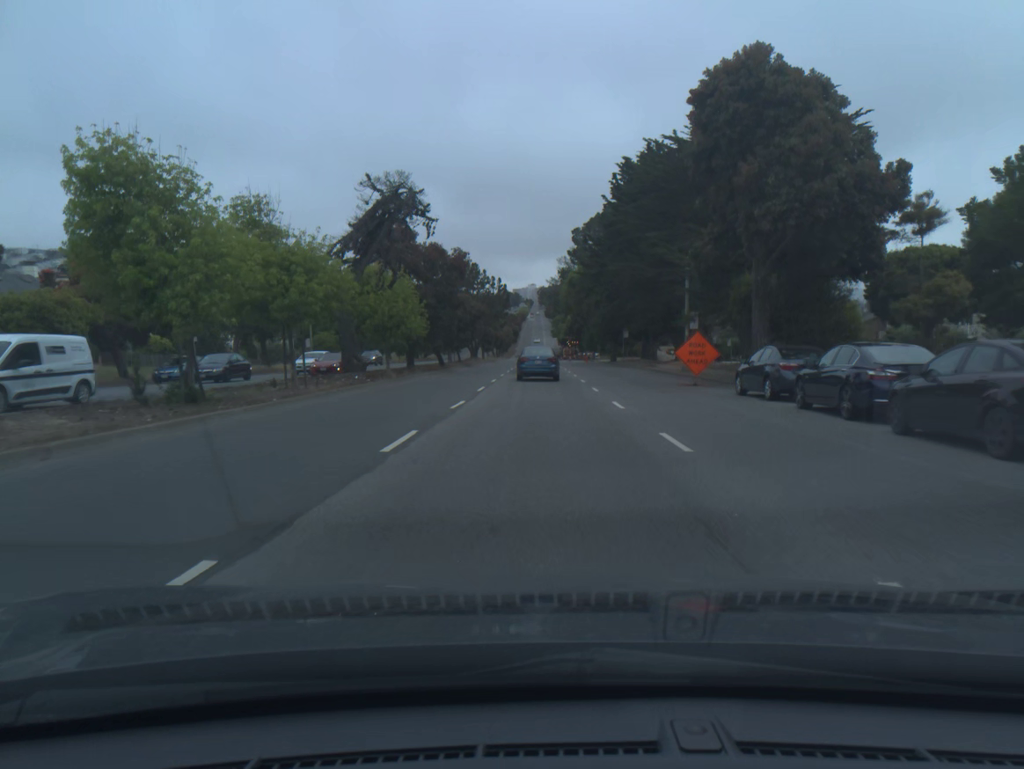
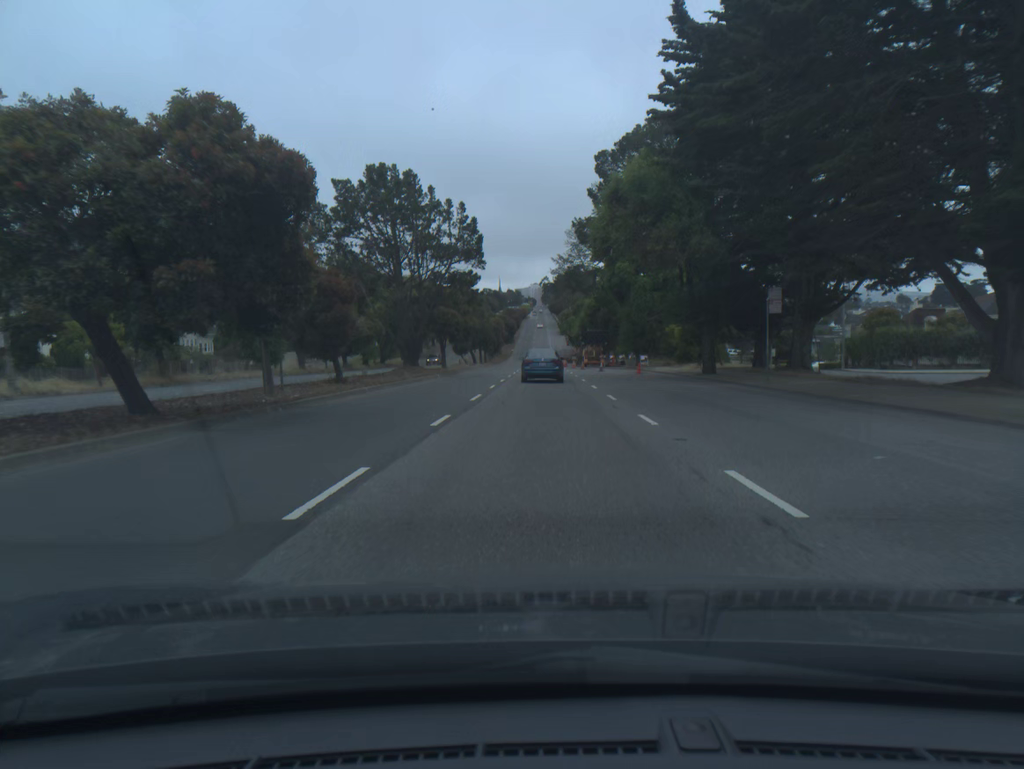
(-0.3, +47.8) m; 0°
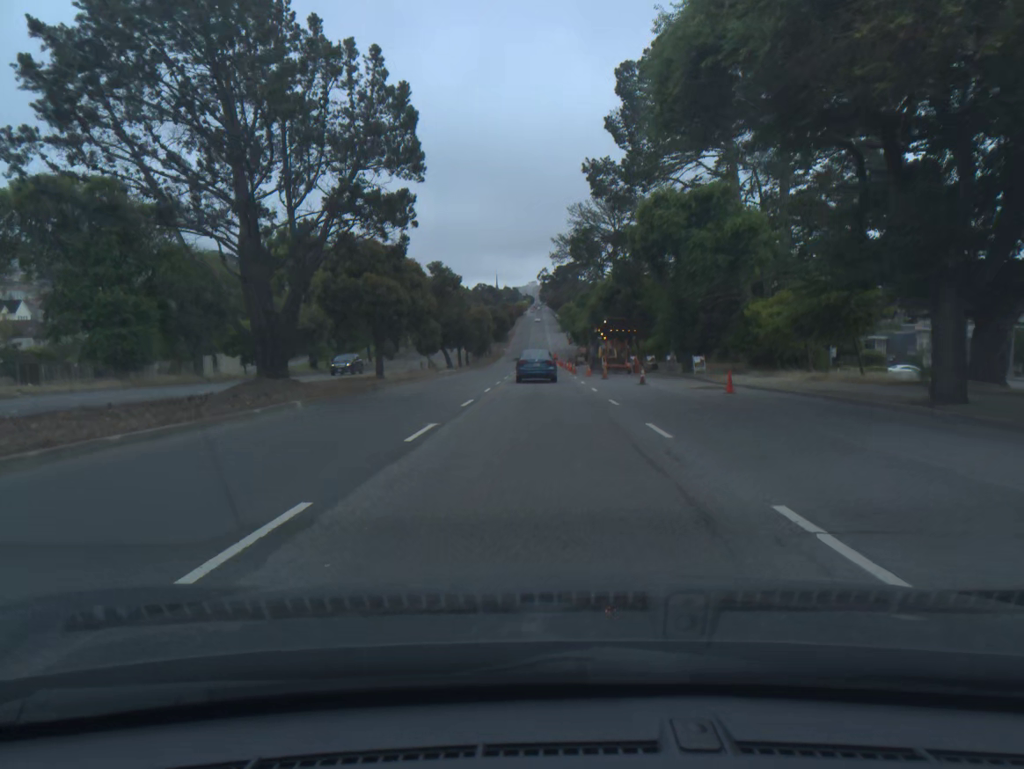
(0.0, +23.6) m; 0°
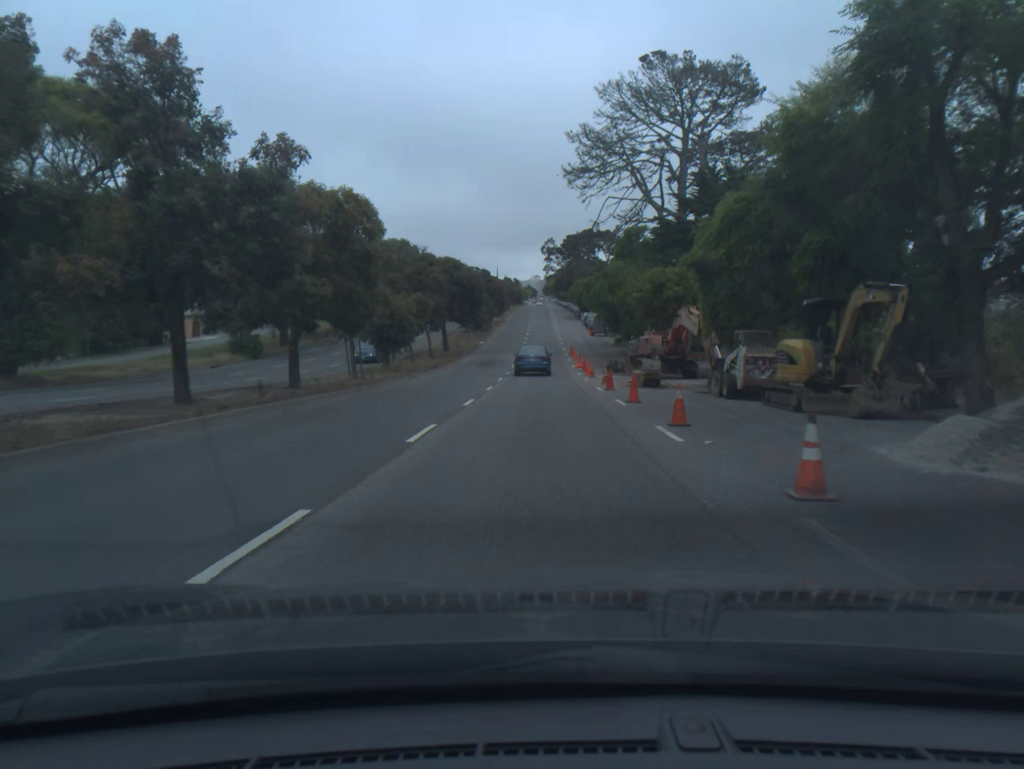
(-0.2, +58.8) m; 0°
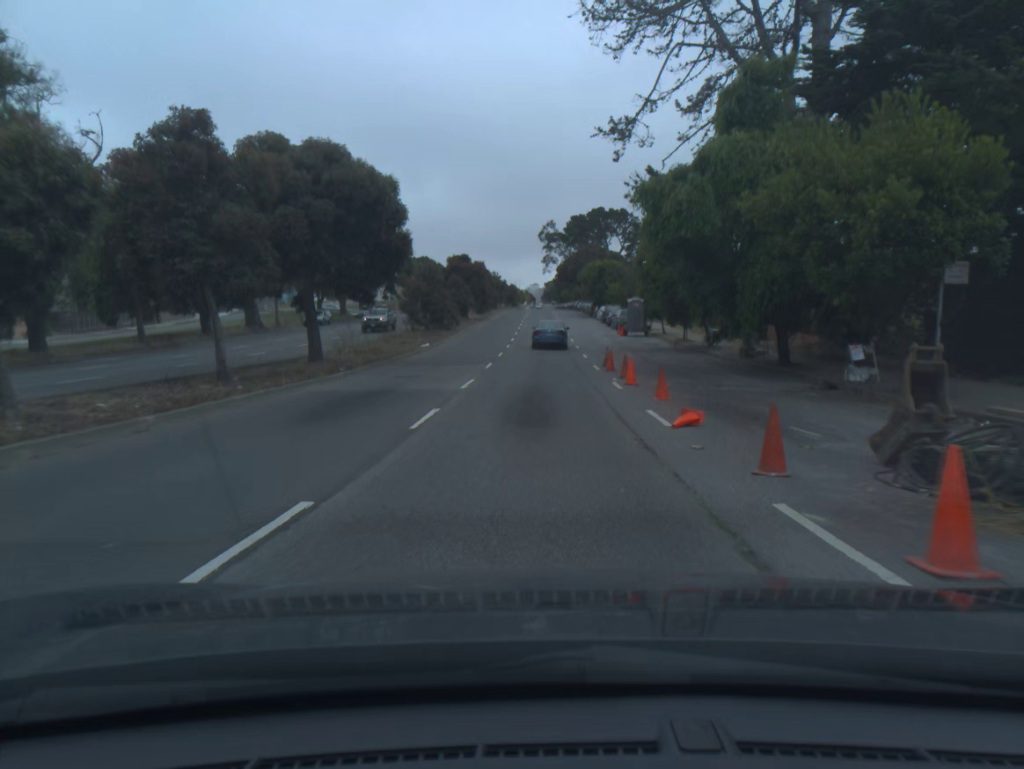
(+0.1, +35.7) m; 0°
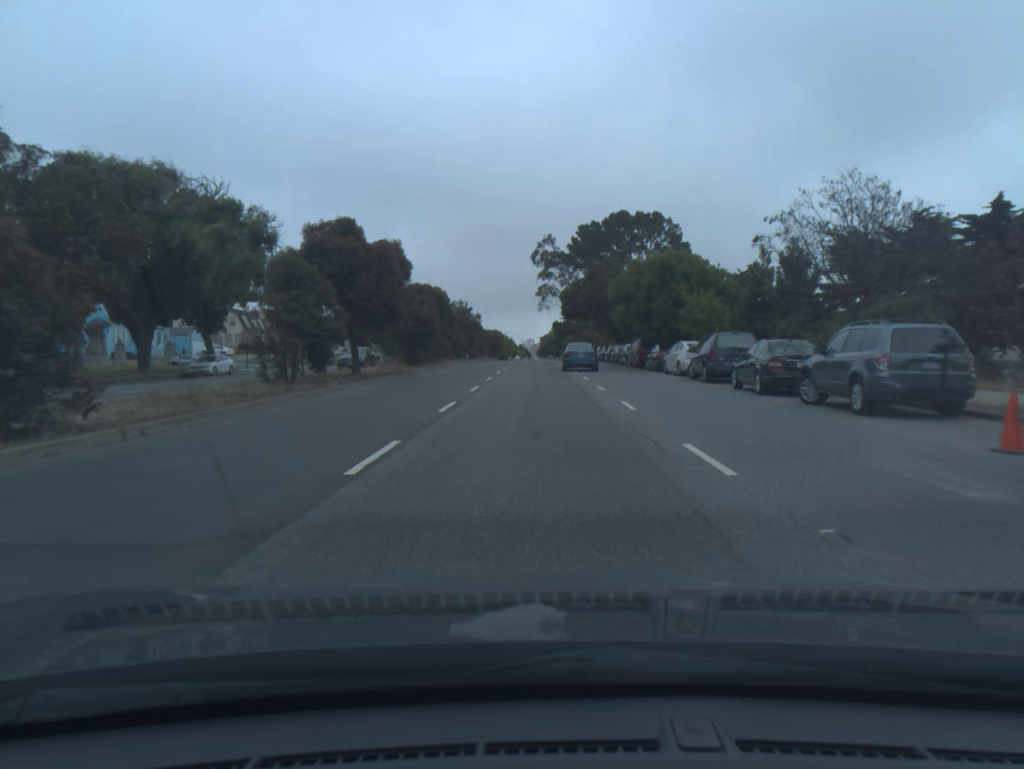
(+0.1, +47.1) m; +1°
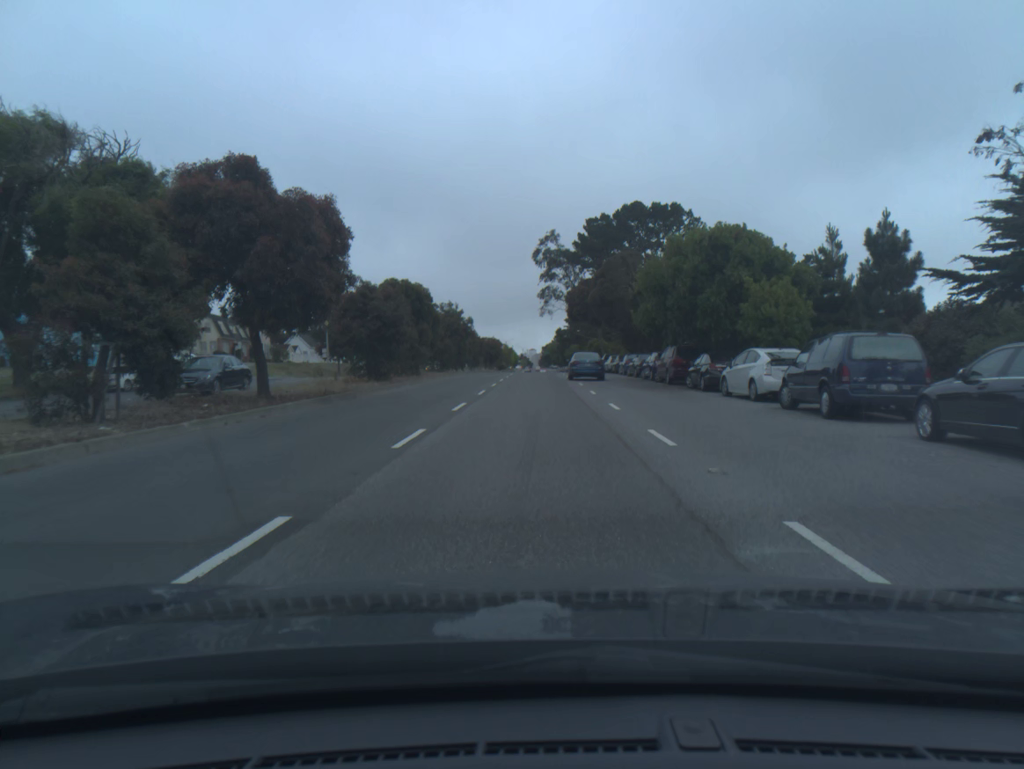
(0.0, +11.5) m; 0°
